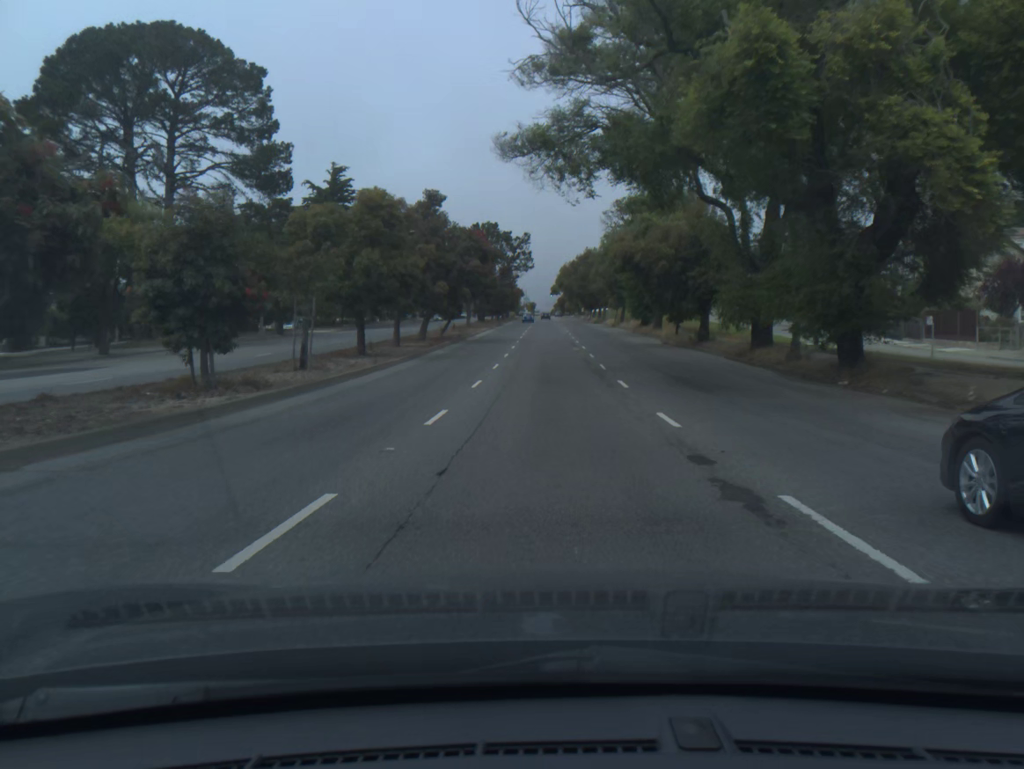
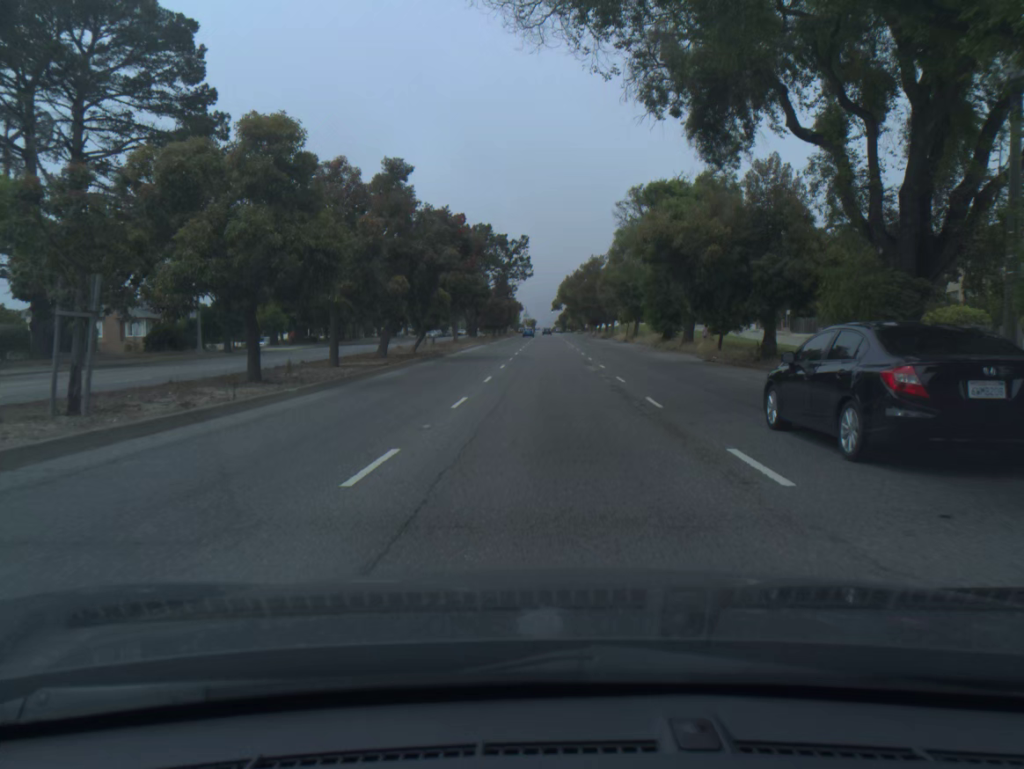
(0.0, +12.2) m; 0°
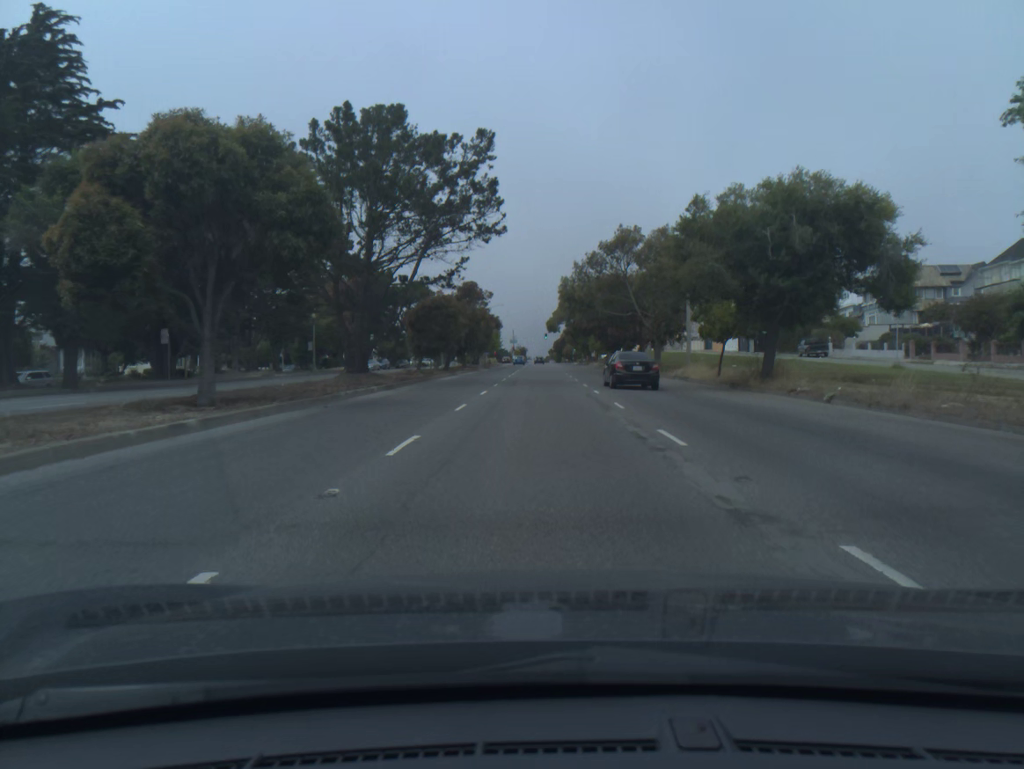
(+0.3, +47.4) m; 0°
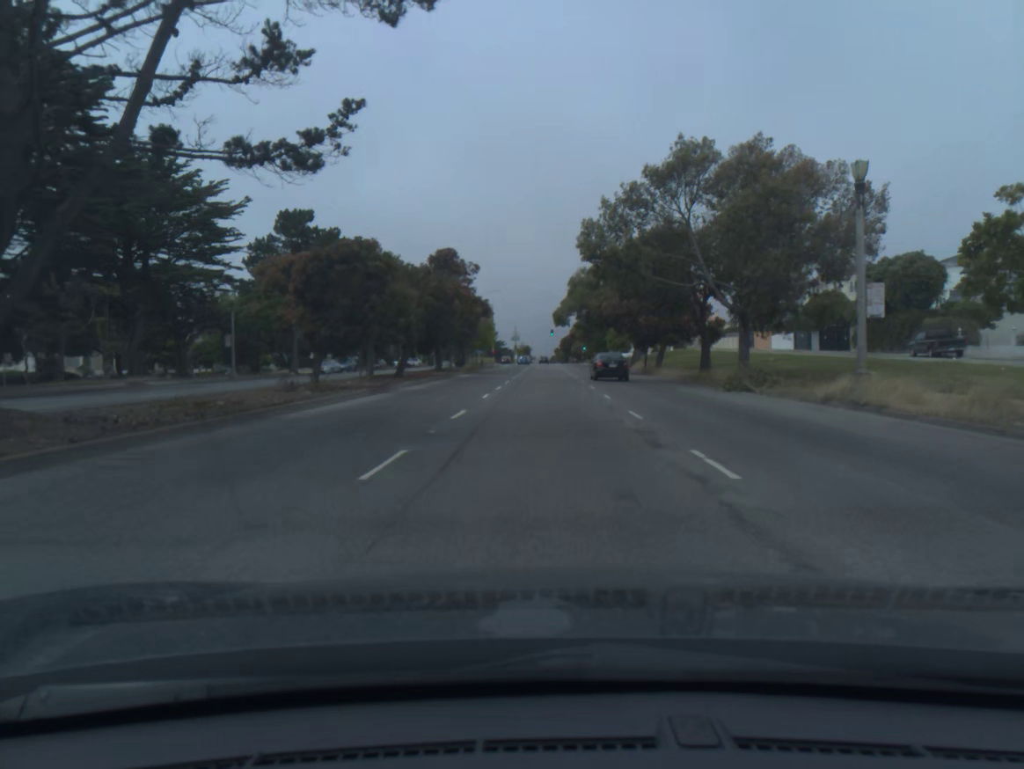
(-0.1, +23.4) m; 0°
